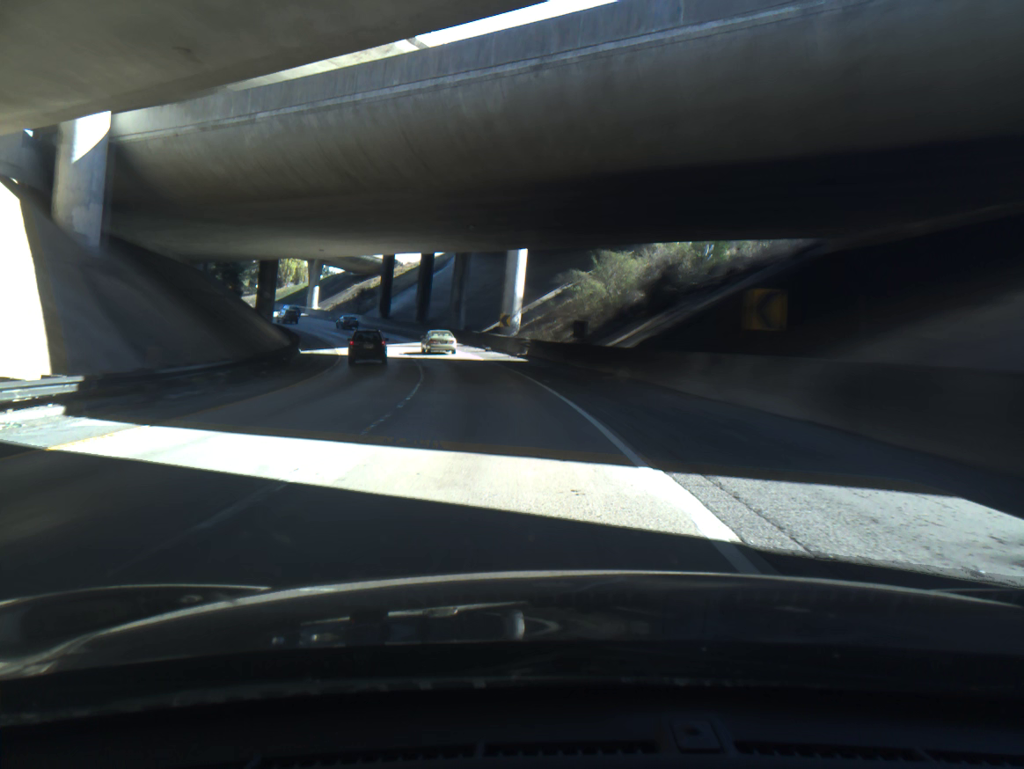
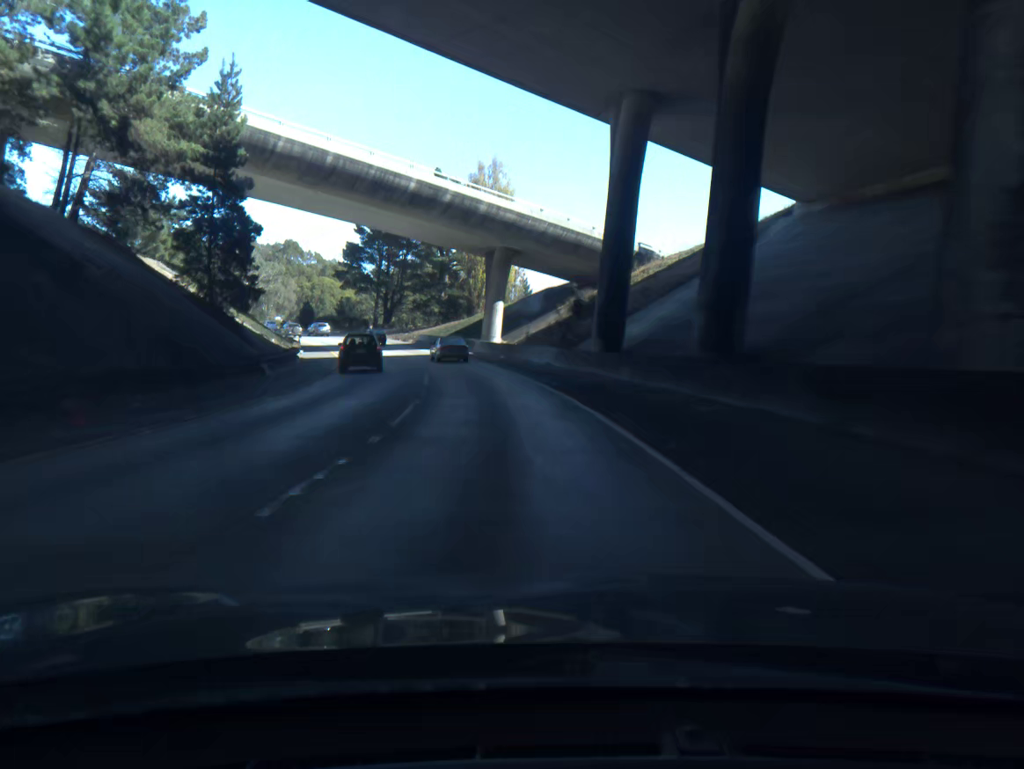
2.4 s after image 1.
(-10.2, +62.6) m; -19°
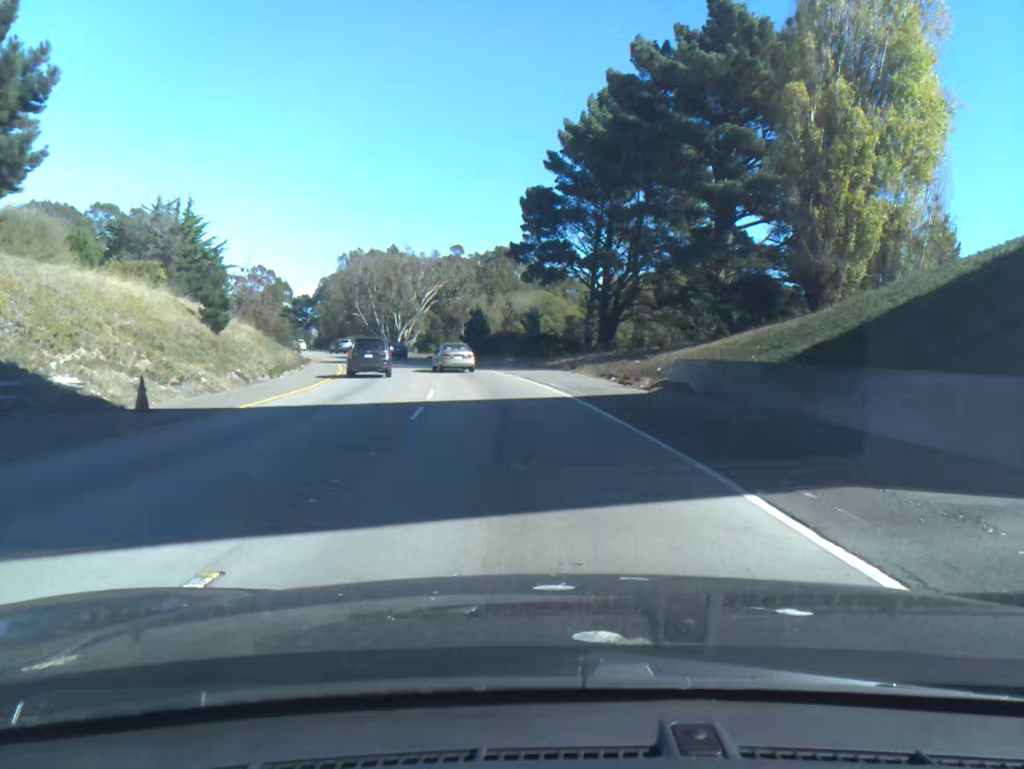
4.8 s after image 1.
(-9.1, +57.8) m; -18°
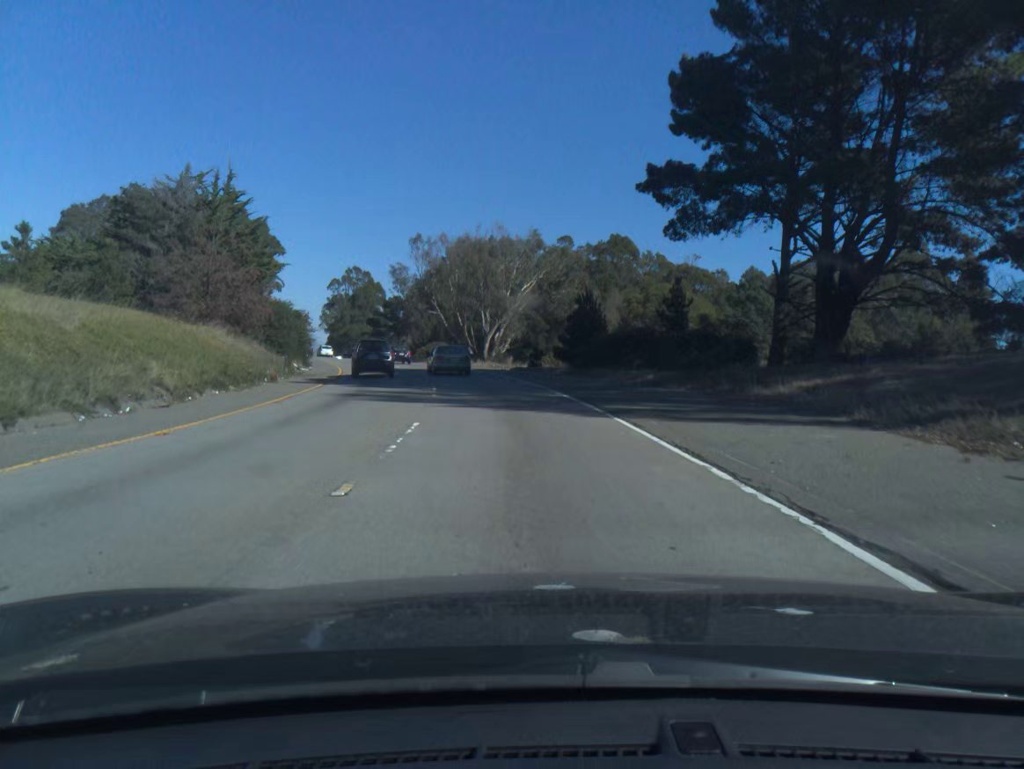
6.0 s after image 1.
(-2.0, +26.8) m; -8°
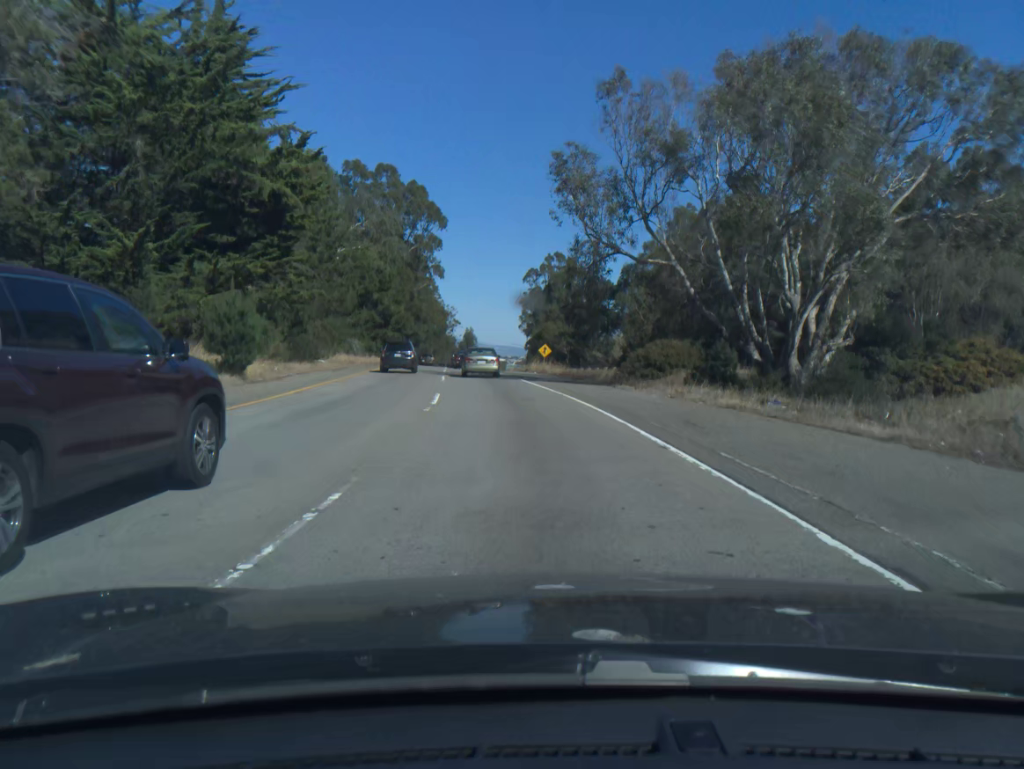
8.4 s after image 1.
(-6.8, +50.4) m; -16°
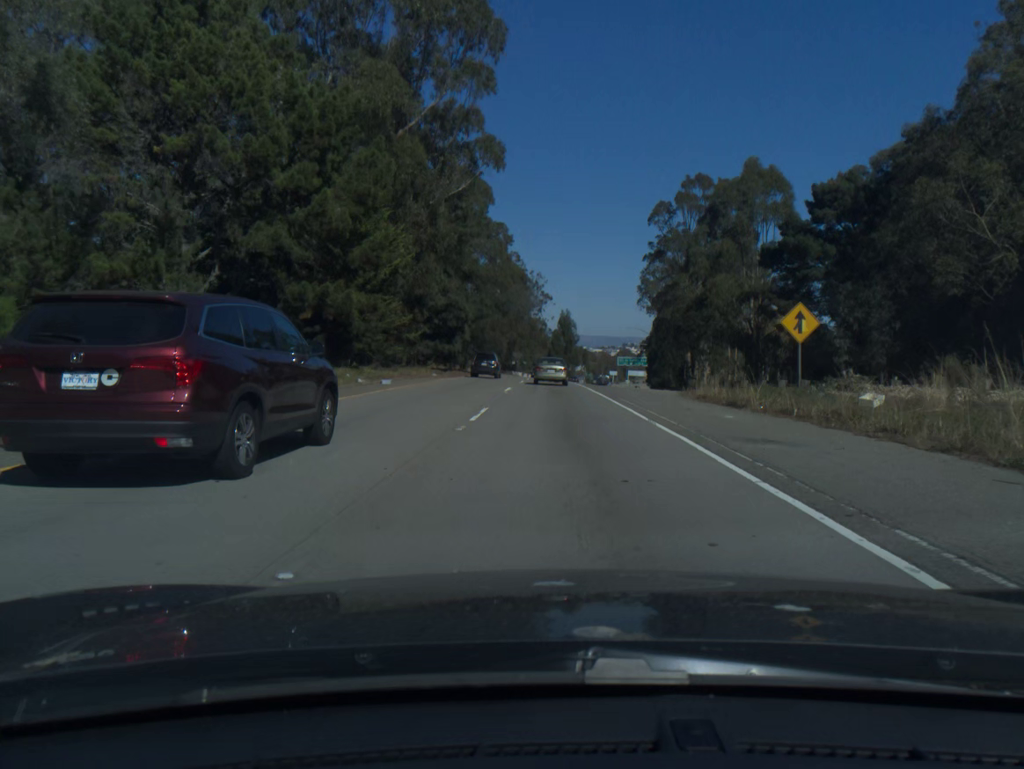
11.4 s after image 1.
(-5.8, +62.4) m; -7°
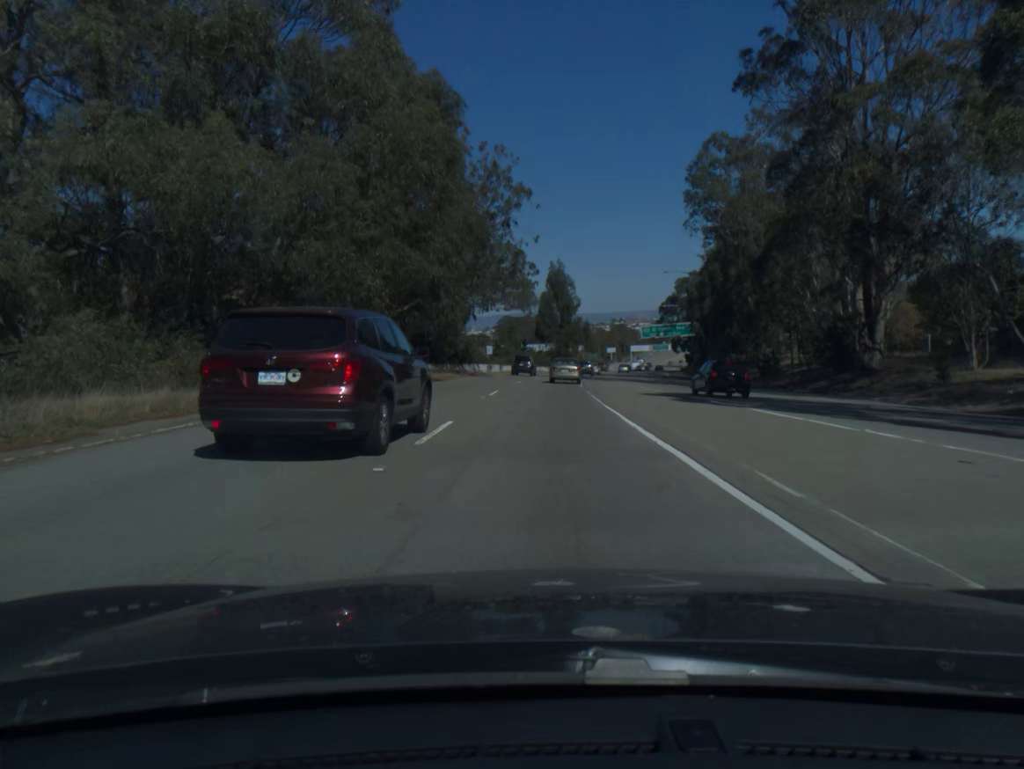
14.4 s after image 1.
(+0.9, +64.0) m; +1°
